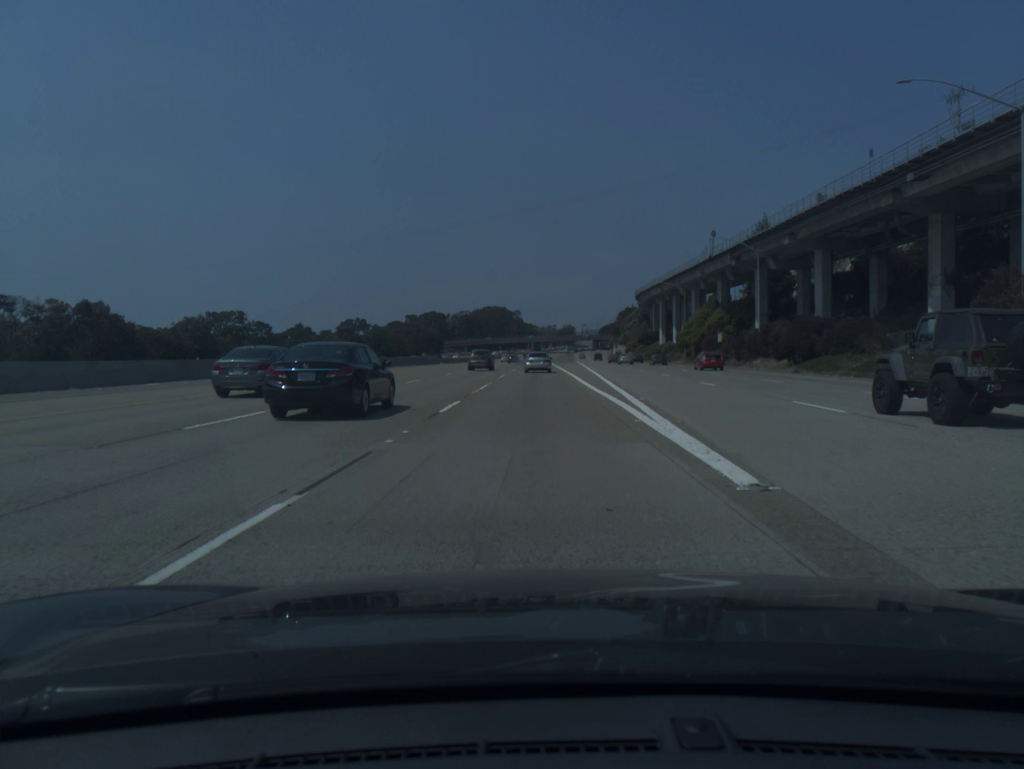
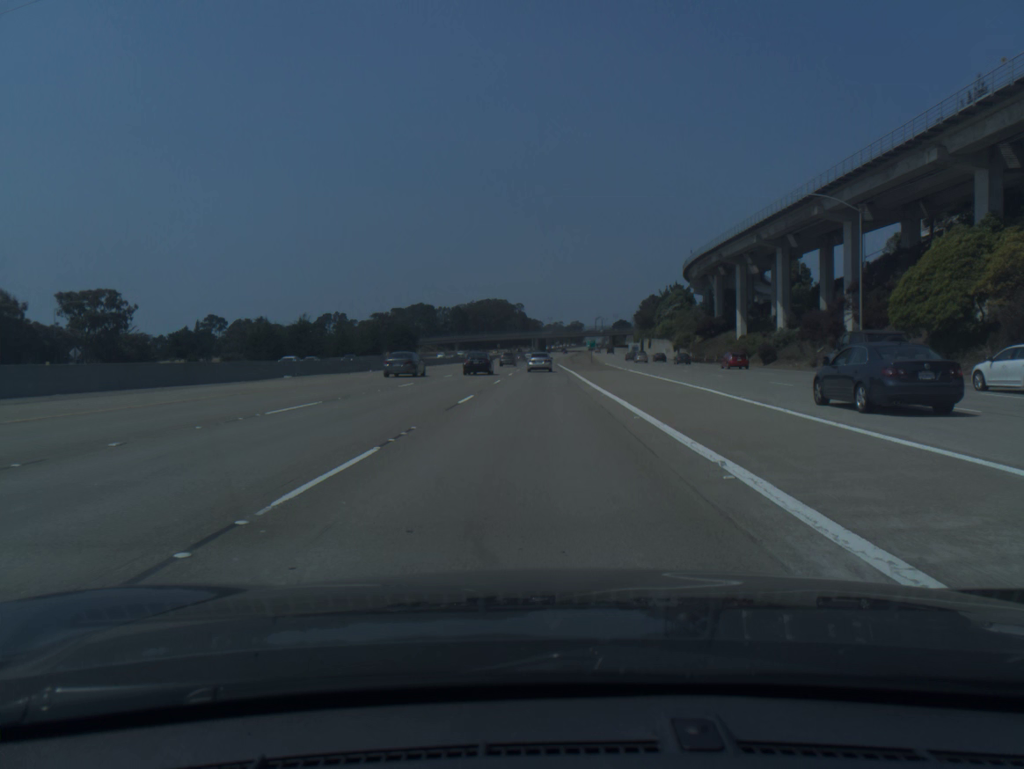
(-0.2, +71.6) m; 0°
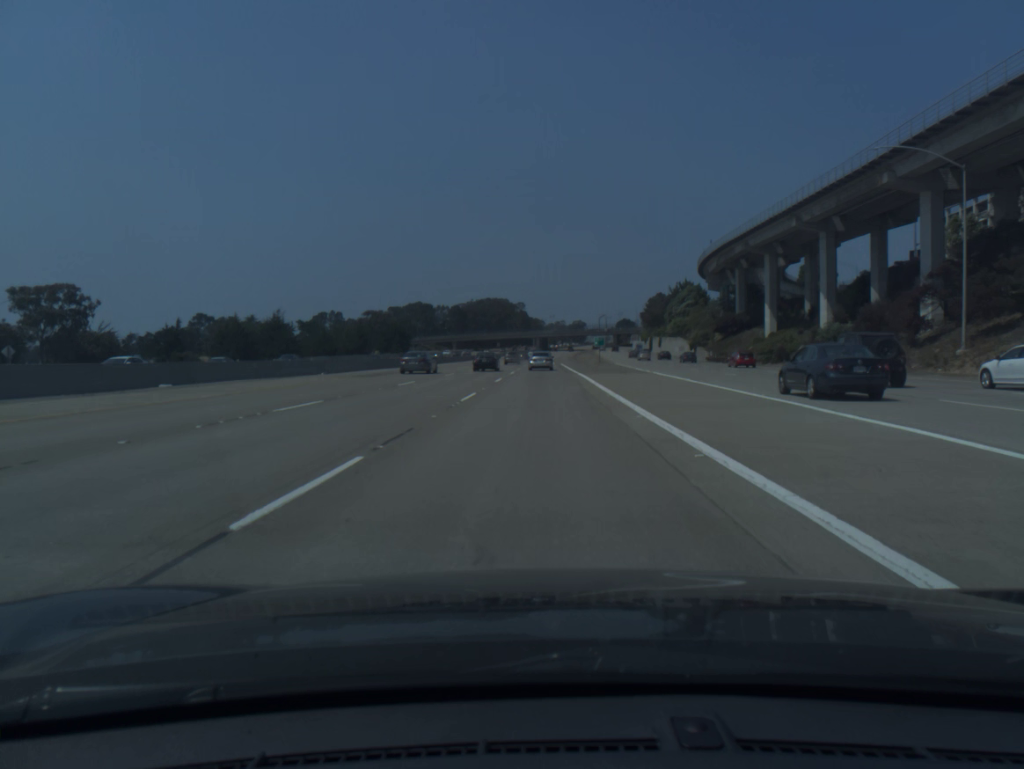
(0.0, +14.6) m; 0°
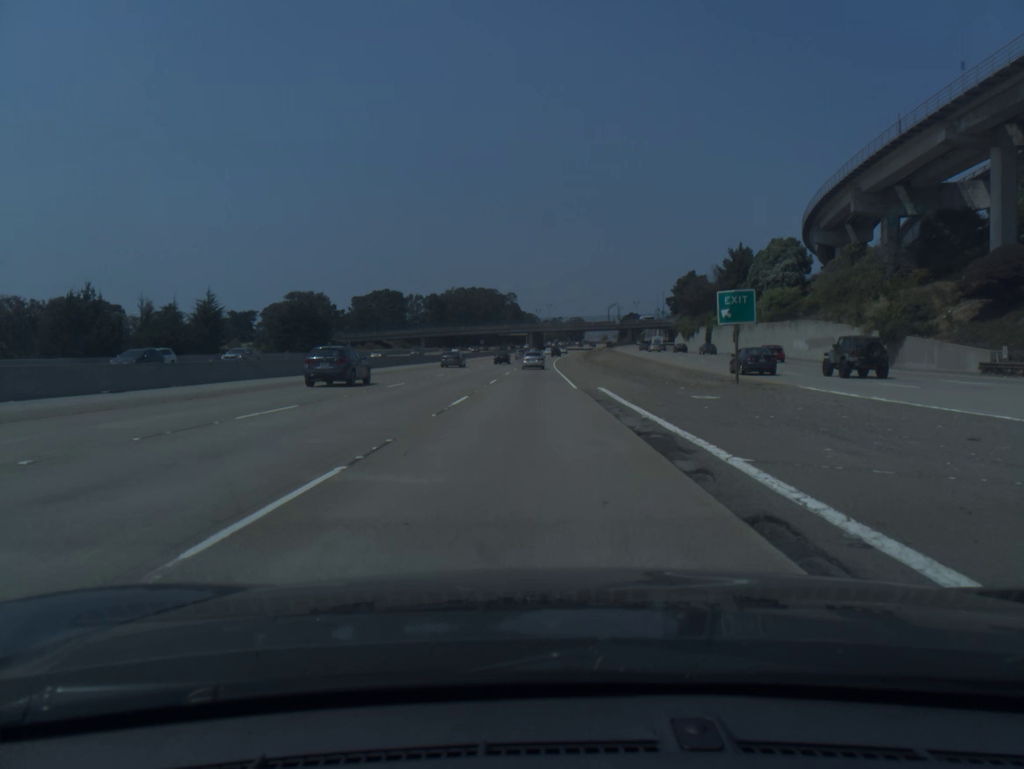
(0.0, +74.4) m; 0°
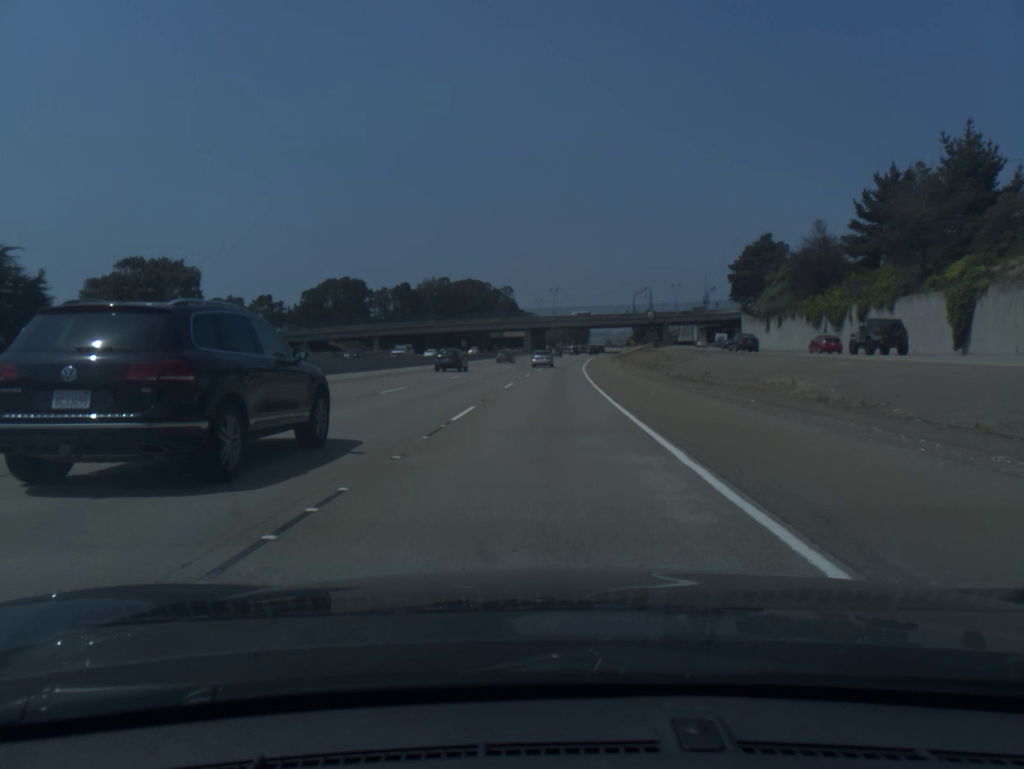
(-0.5, +76.6) m; 0°
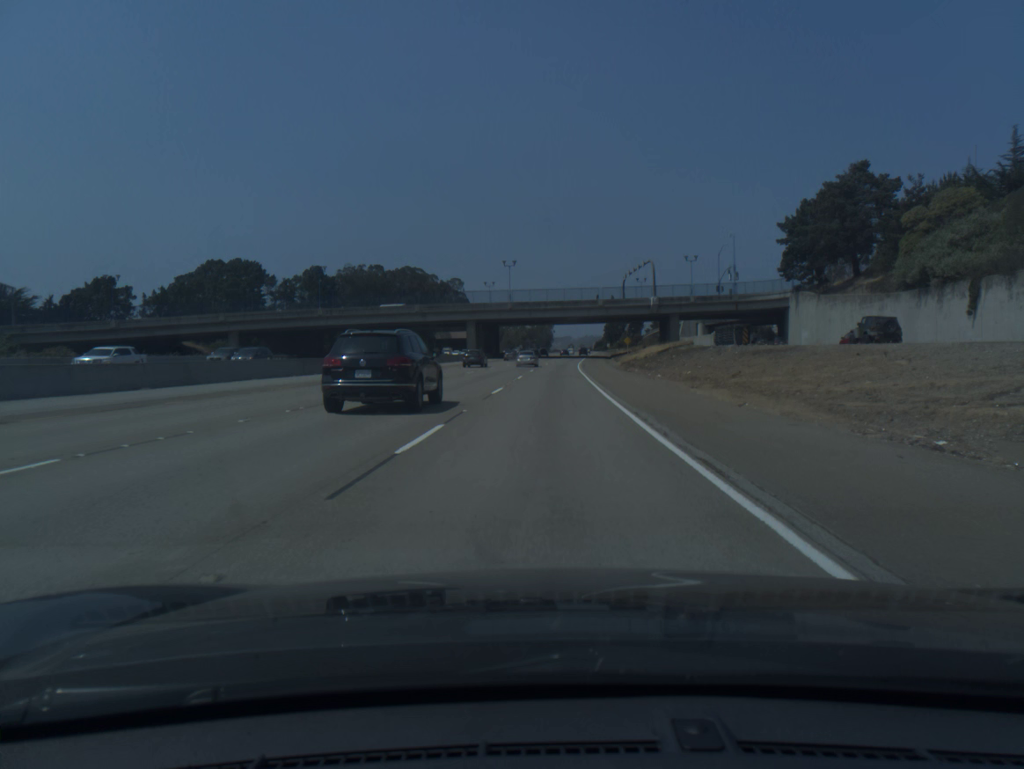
(+1.6, +62.8) m; +3°
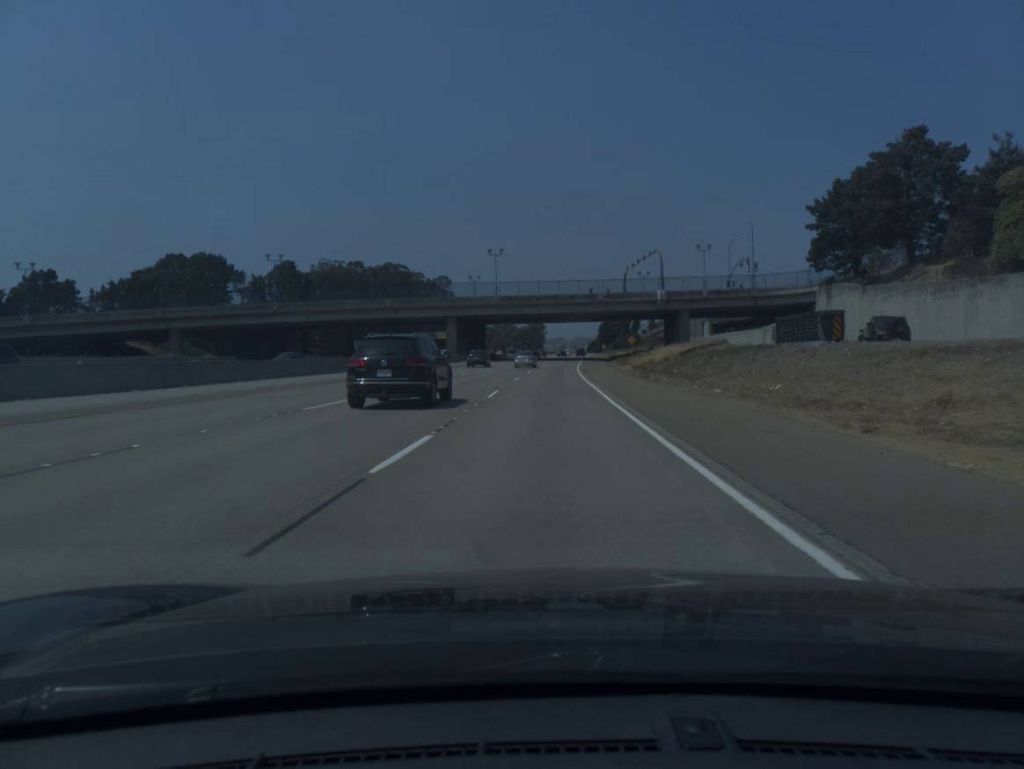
(+0.1, +15.9) m; +1°
